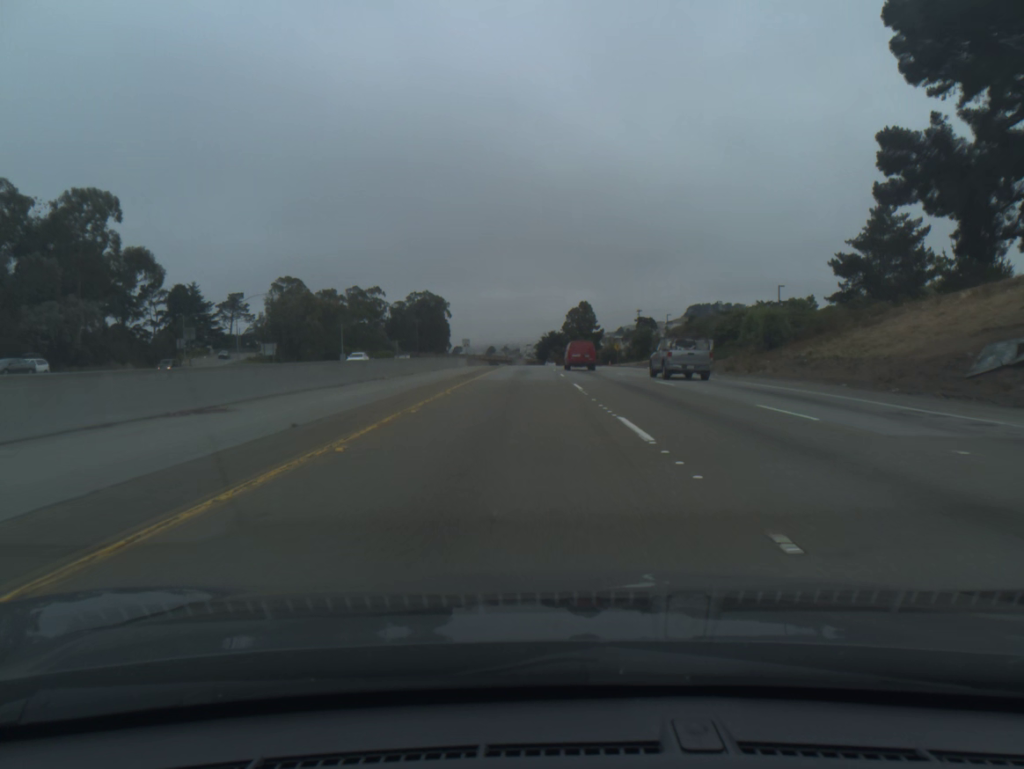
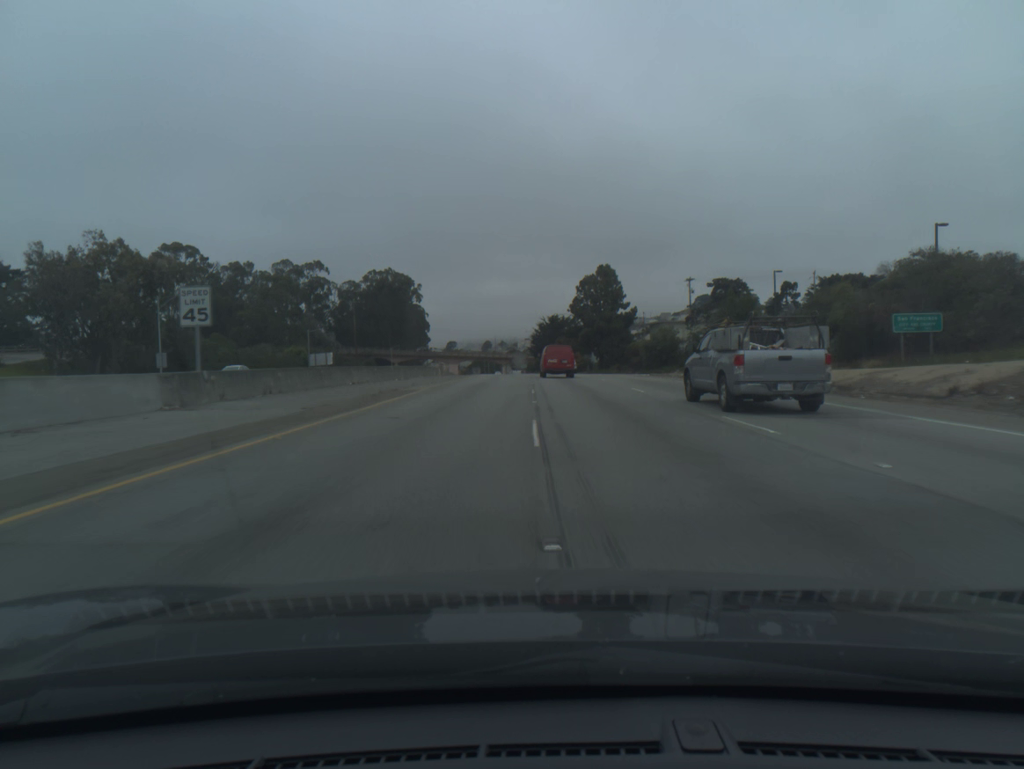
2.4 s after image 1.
(+0.5, +75.0) m; 0°
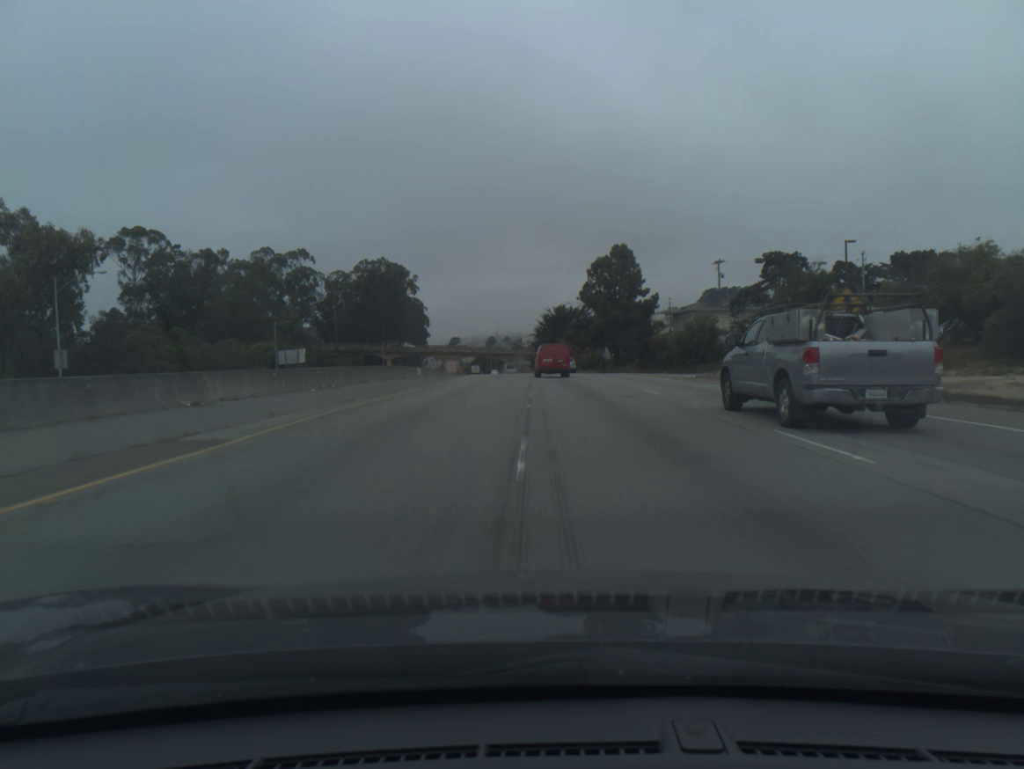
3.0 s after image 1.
(0.0, +18.2) m; 0°
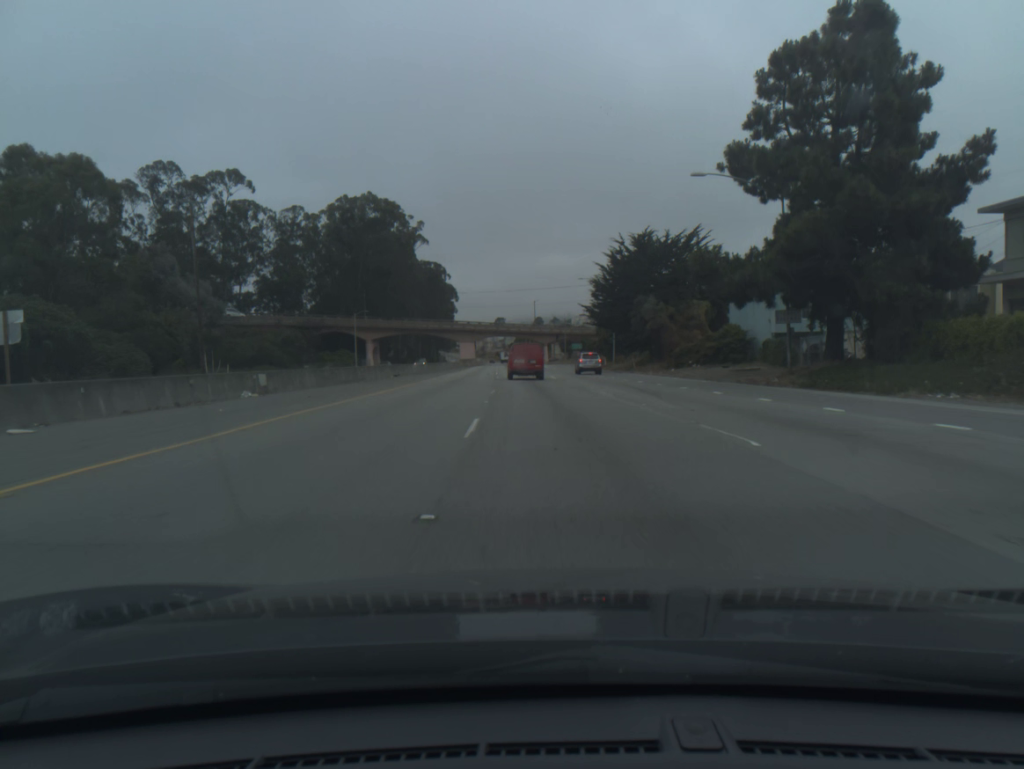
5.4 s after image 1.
(-1.4, +71.3) m; -4°
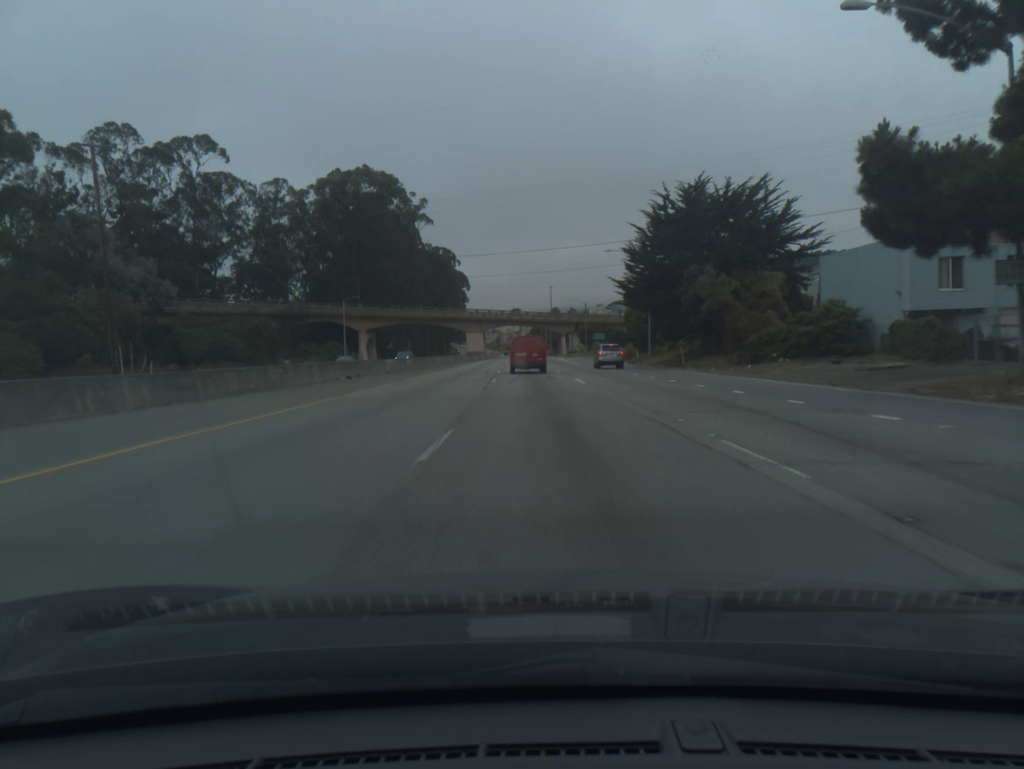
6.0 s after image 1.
(-0.2, +17.5) m; -1°
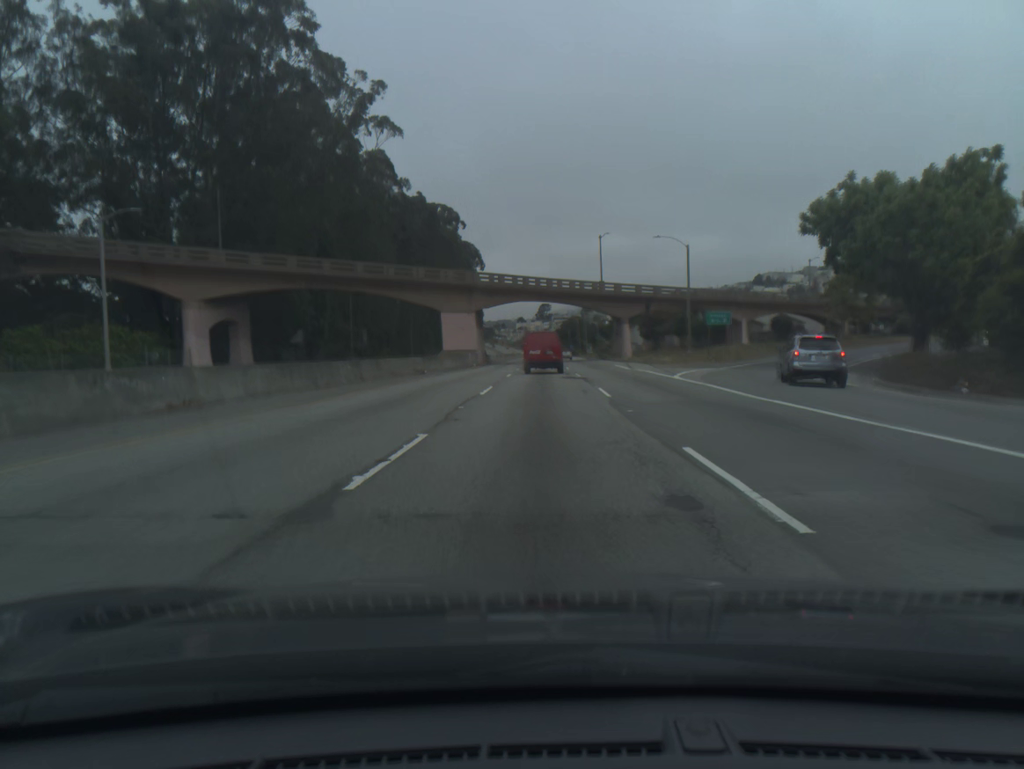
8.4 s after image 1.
(-1.8, +68.8) m; -2°
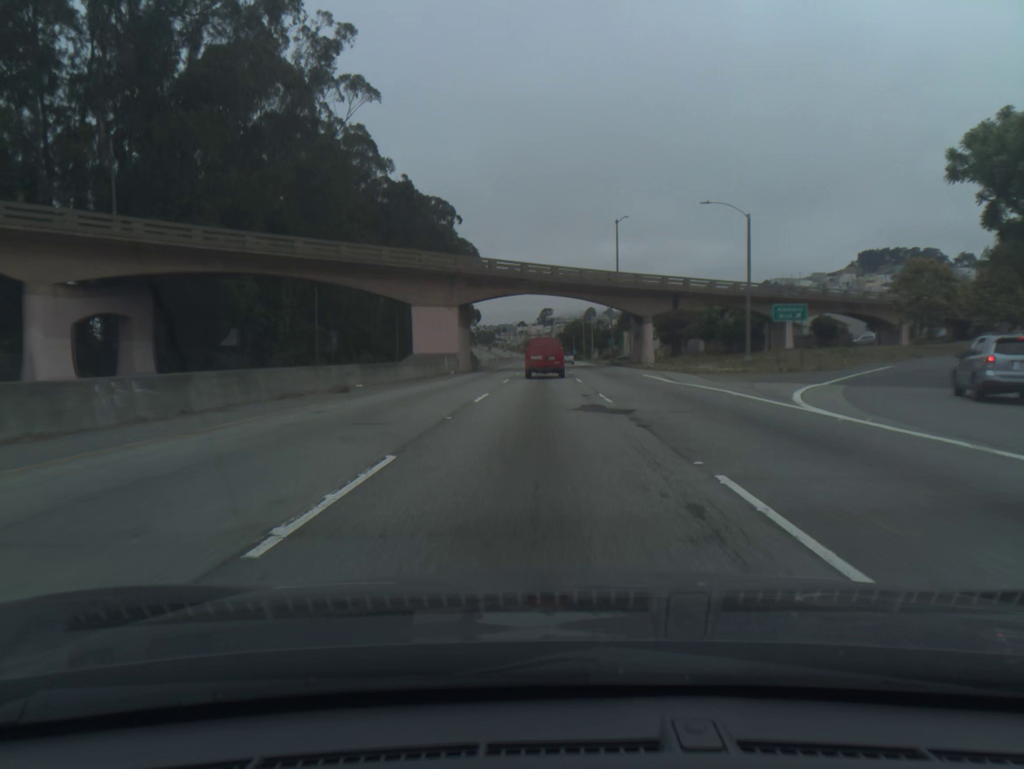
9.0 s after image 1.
(0.0, +16.8) m; 0°
